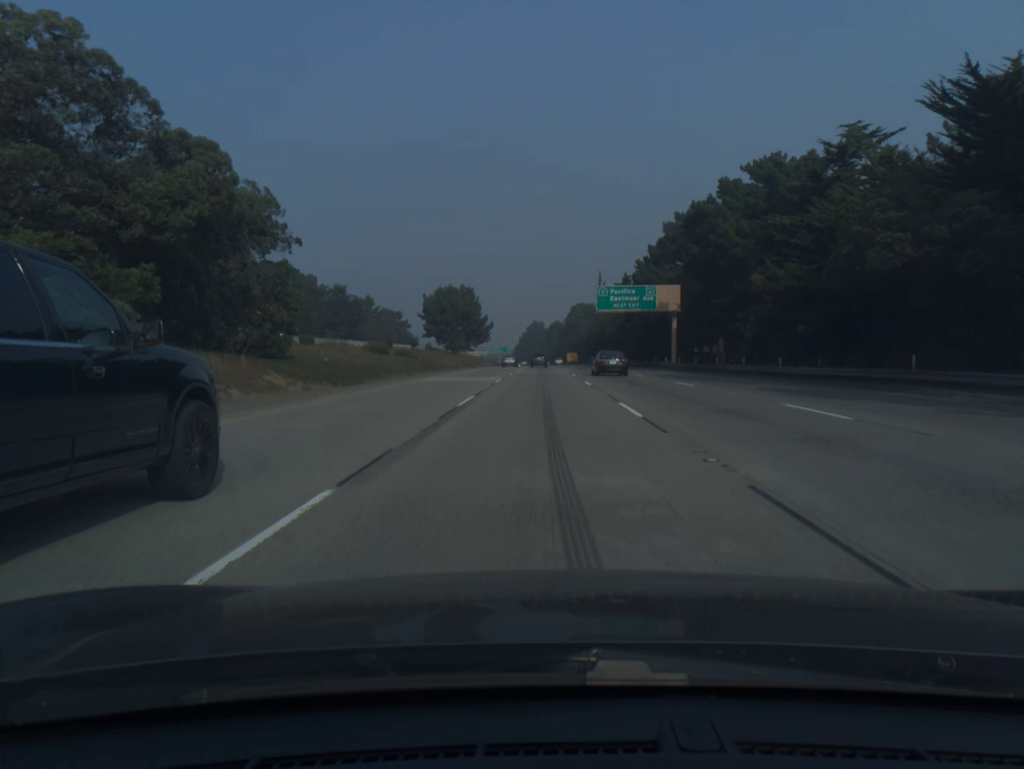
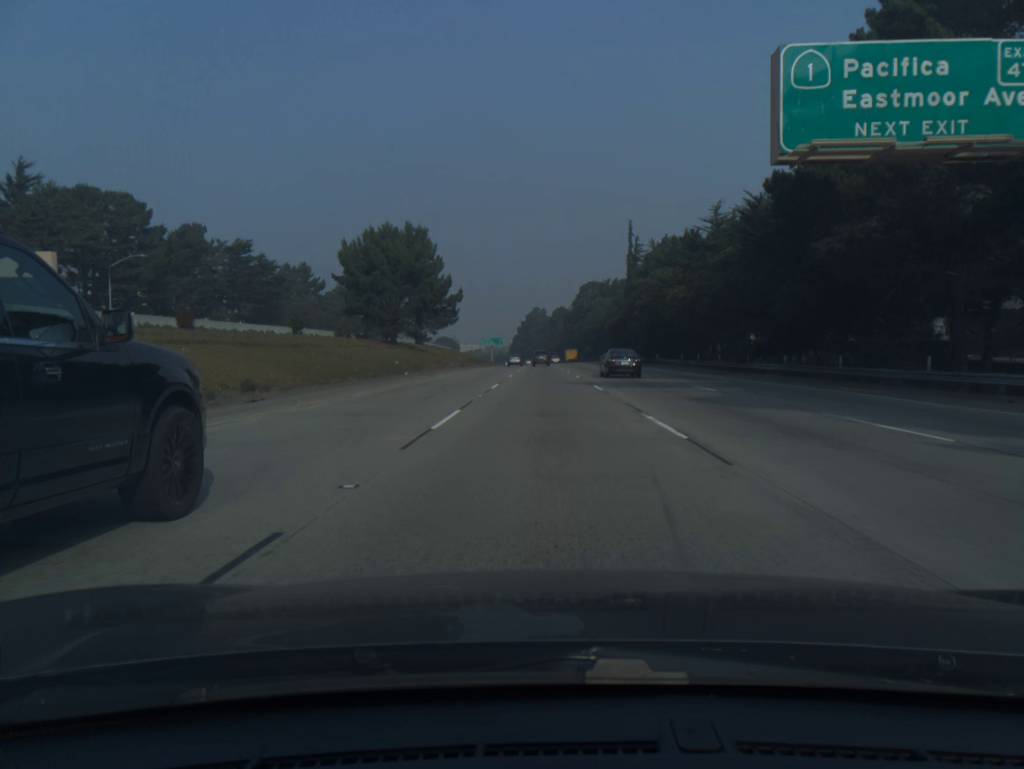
(-0.1, +61.8) m; 0°
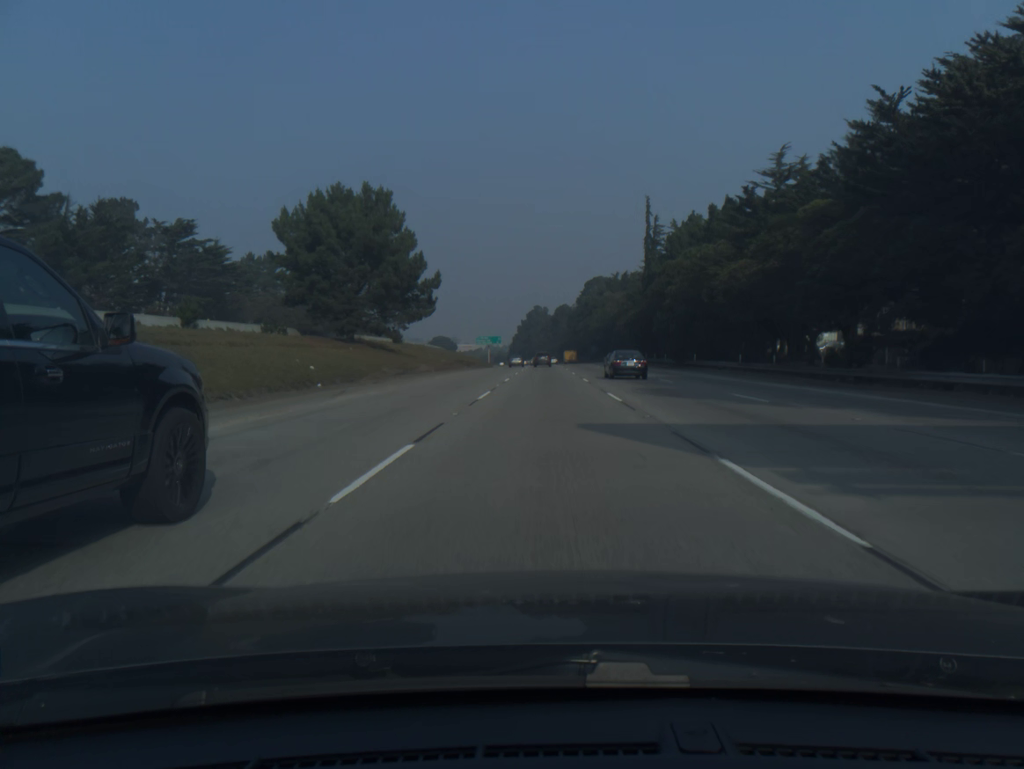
(0.0, +20.6) m; 0°
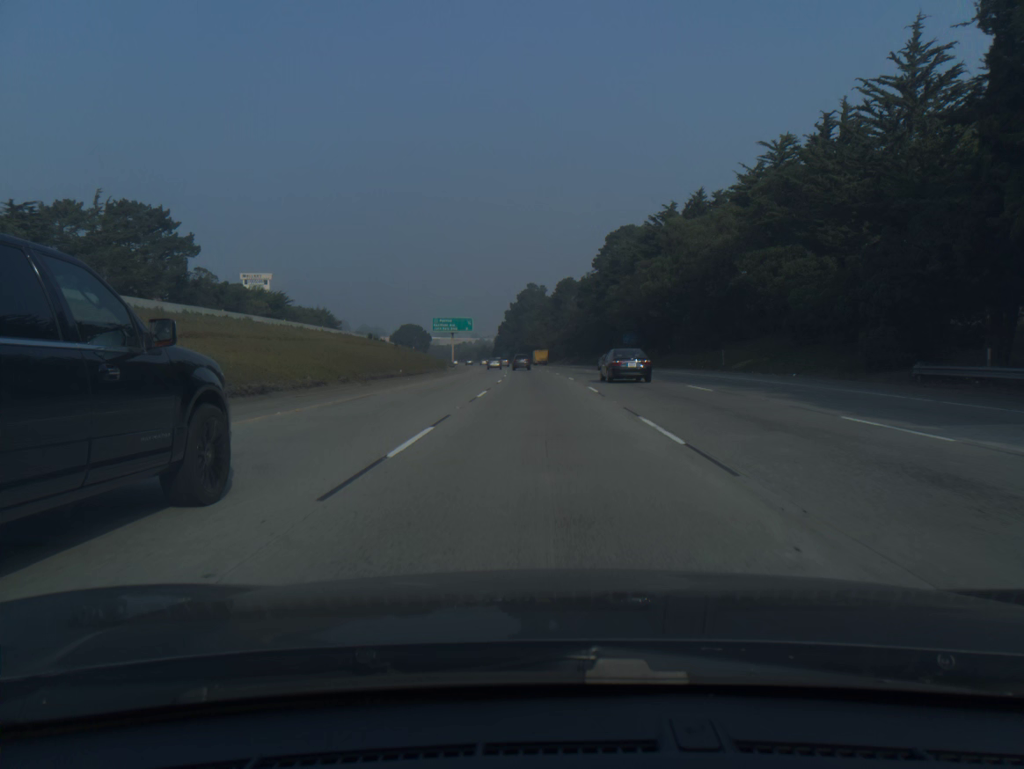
(+0.2, +82.3) m; 0°
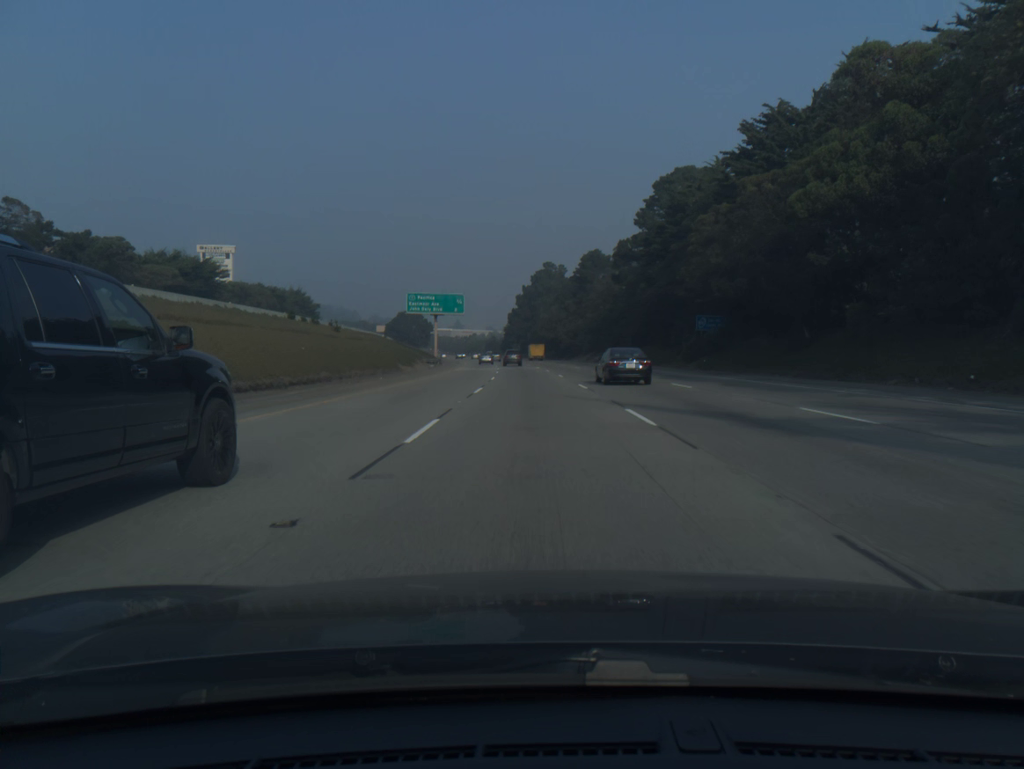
(-0.3, +41.2) m; -1°
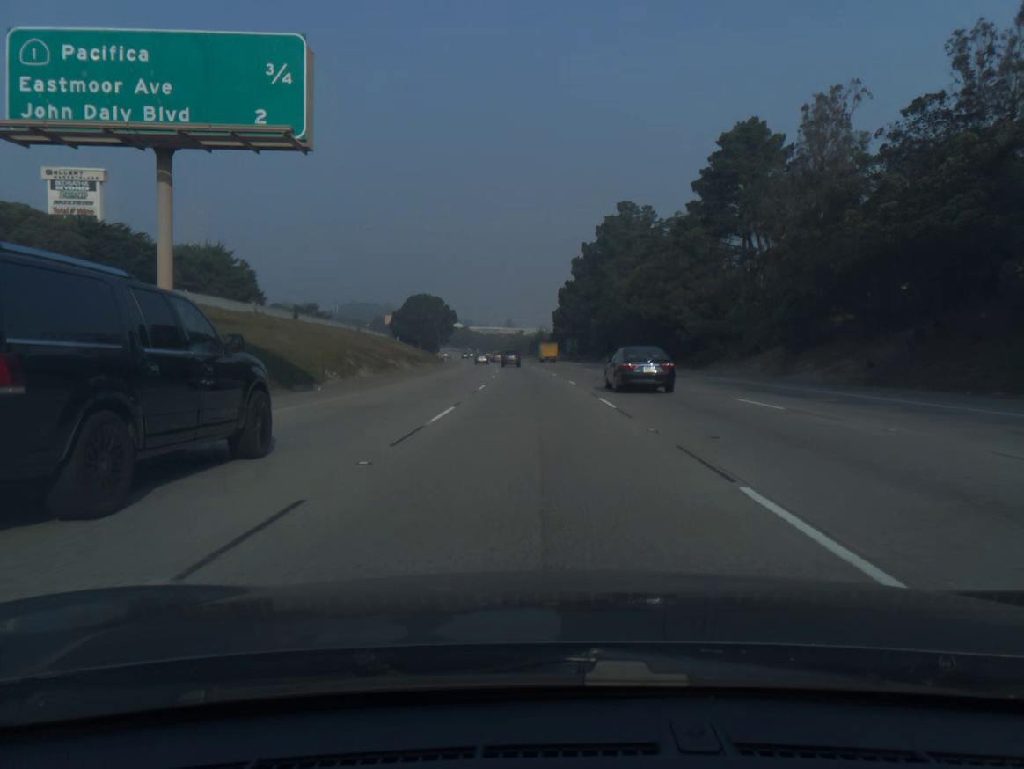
(-2.7, +82.7) m; -4°
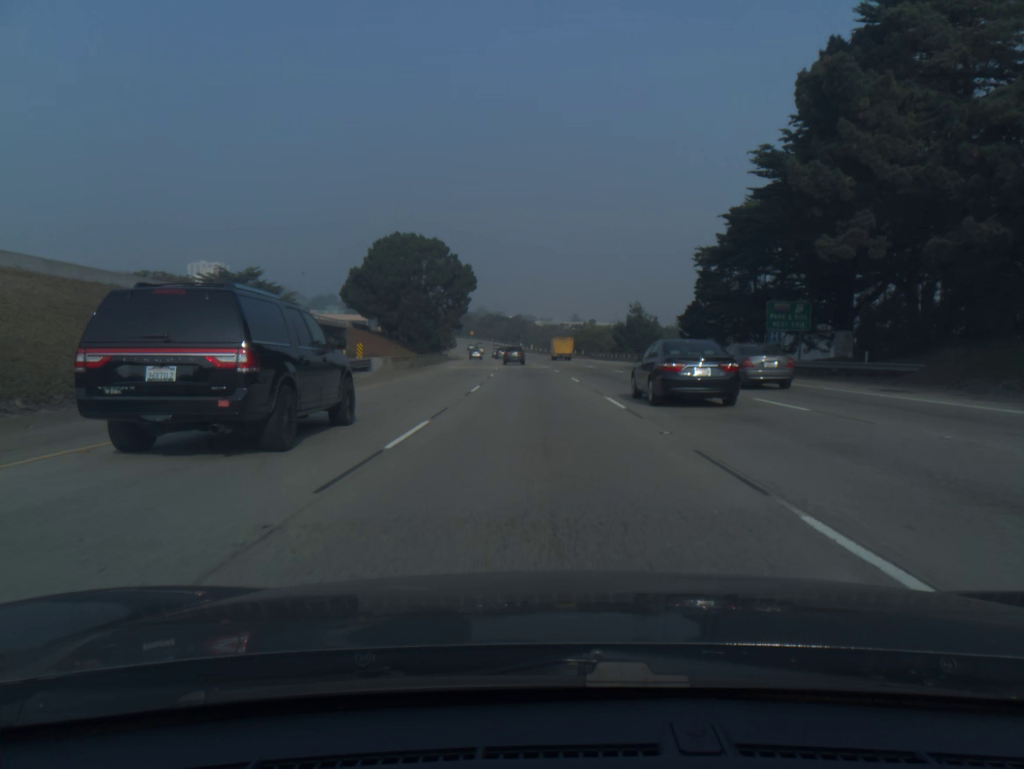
(-4.4, +103.4) m; -5°
